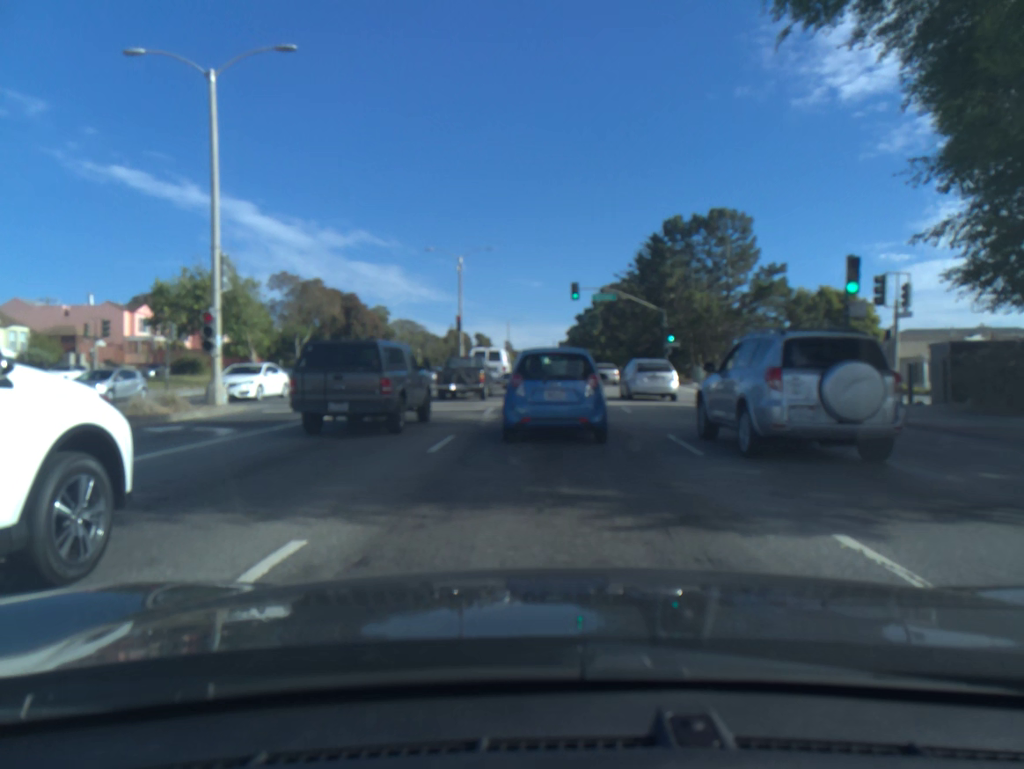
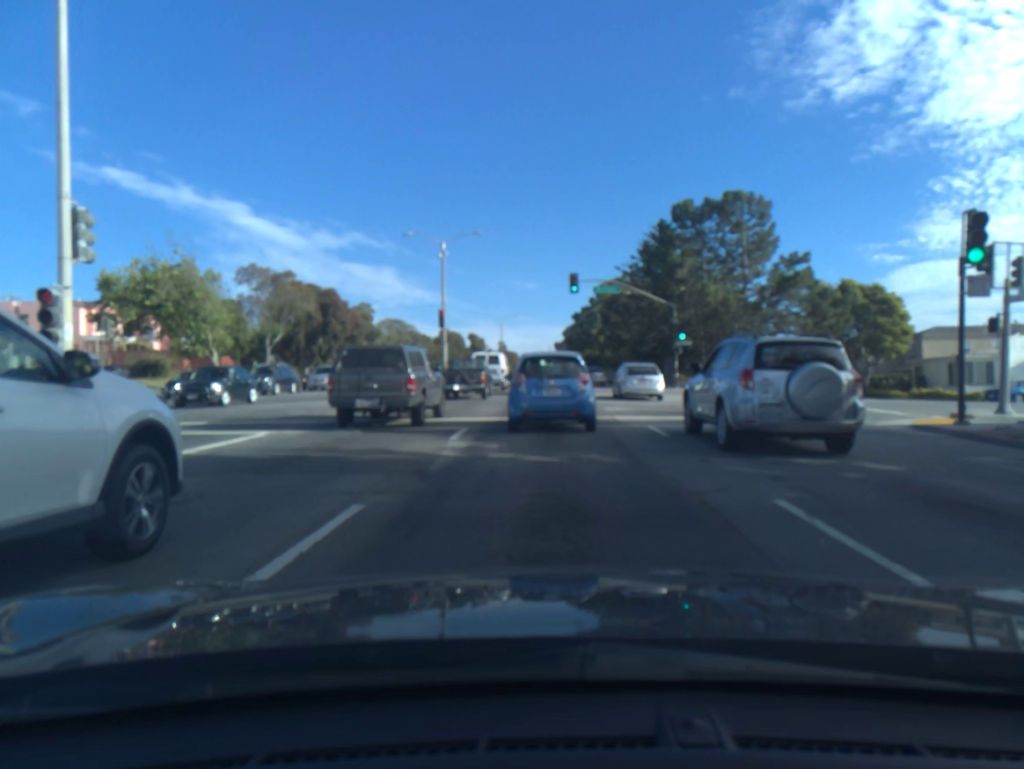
(0.0, +6.2) m; +1°
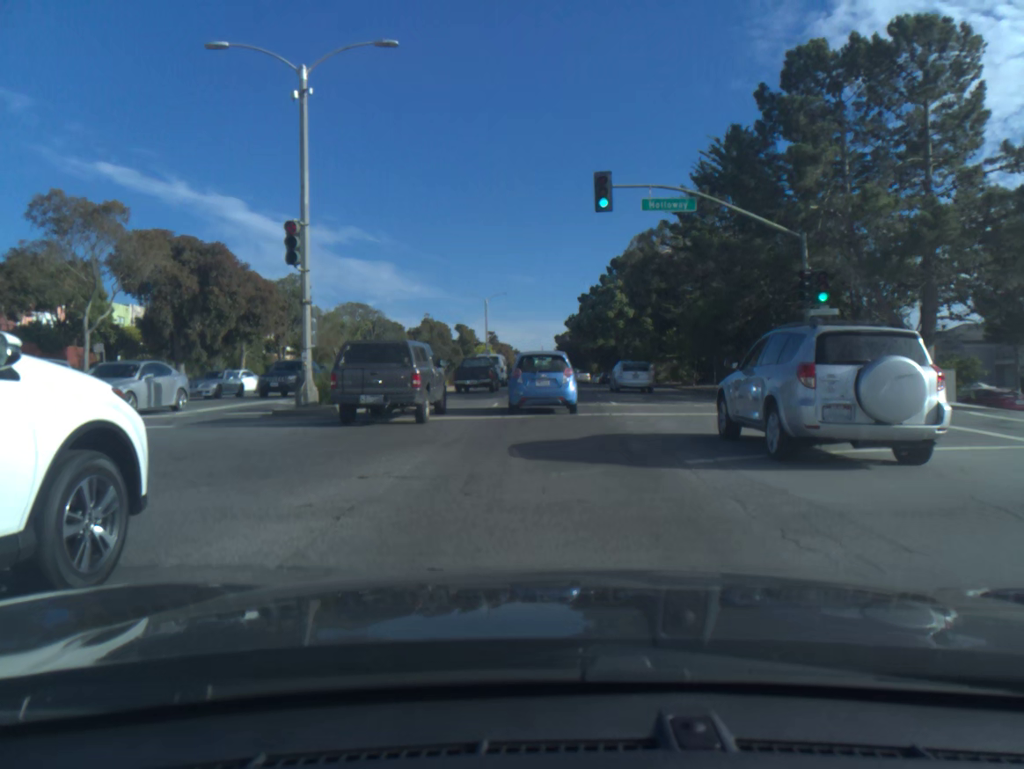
(+0.1, +25.6) m; 0°
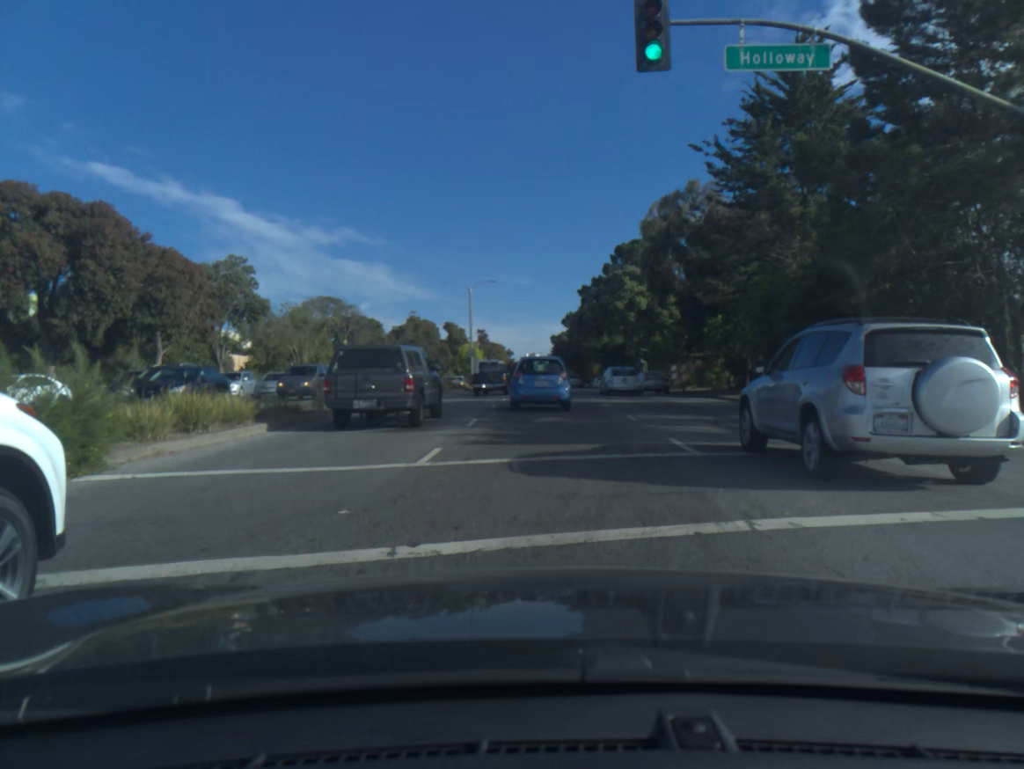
(0.0, +12.5) m; 0°
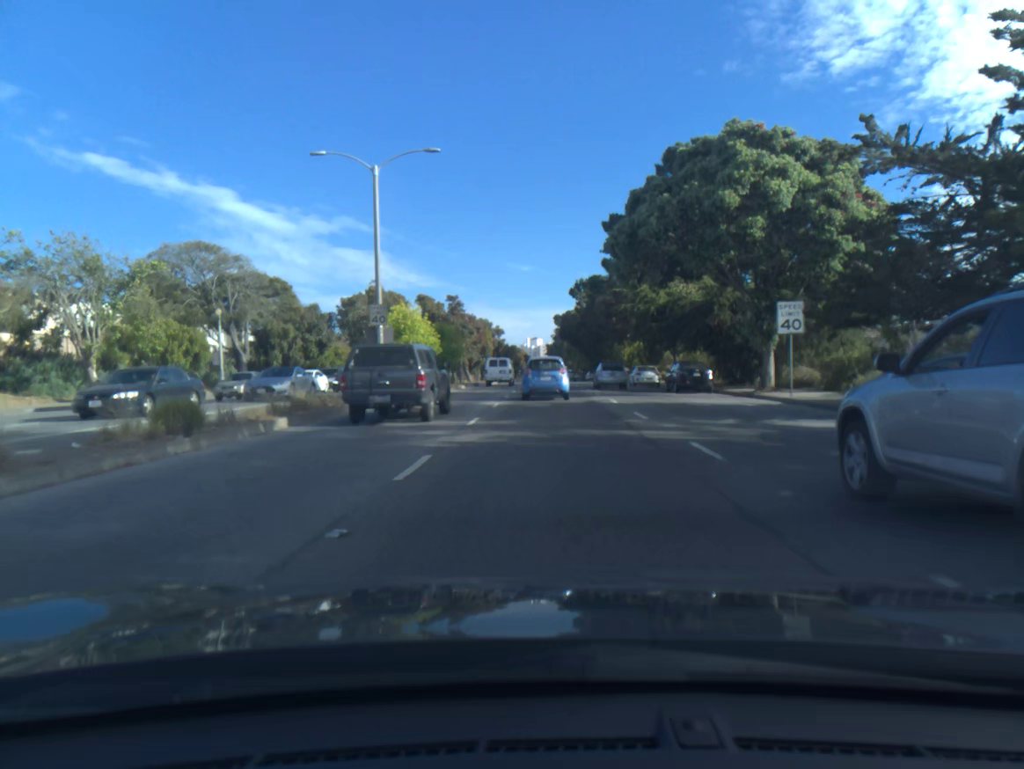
(-0.1, +36.9) m; 0°
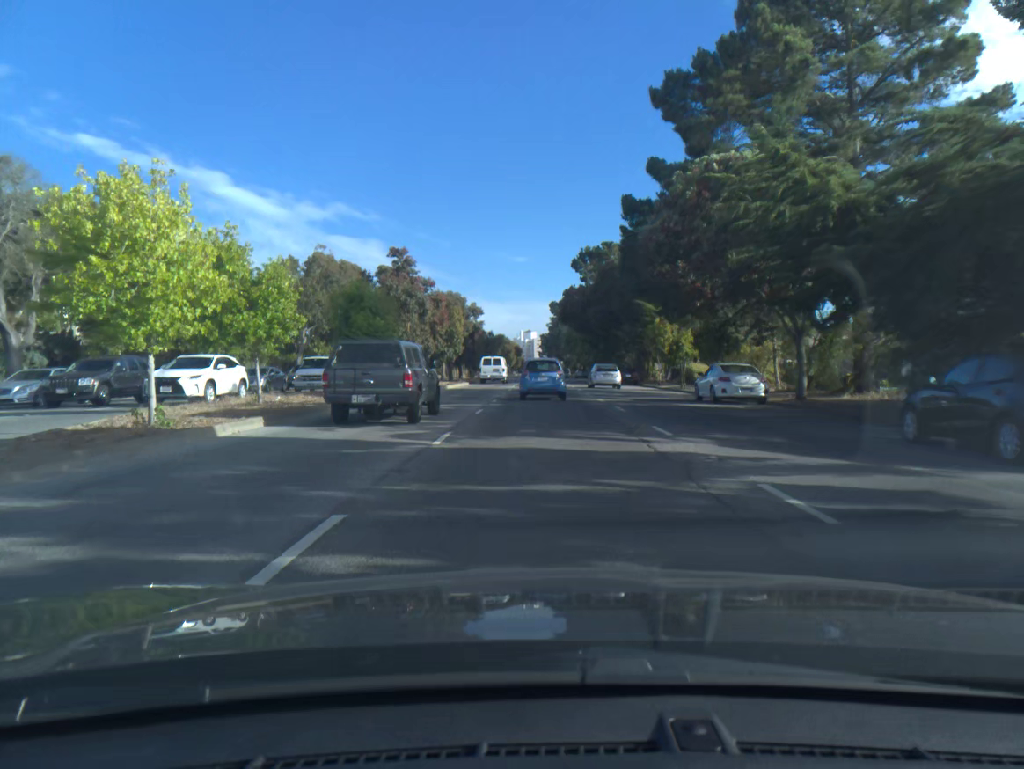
(+0.1, +25.8) m; 0°
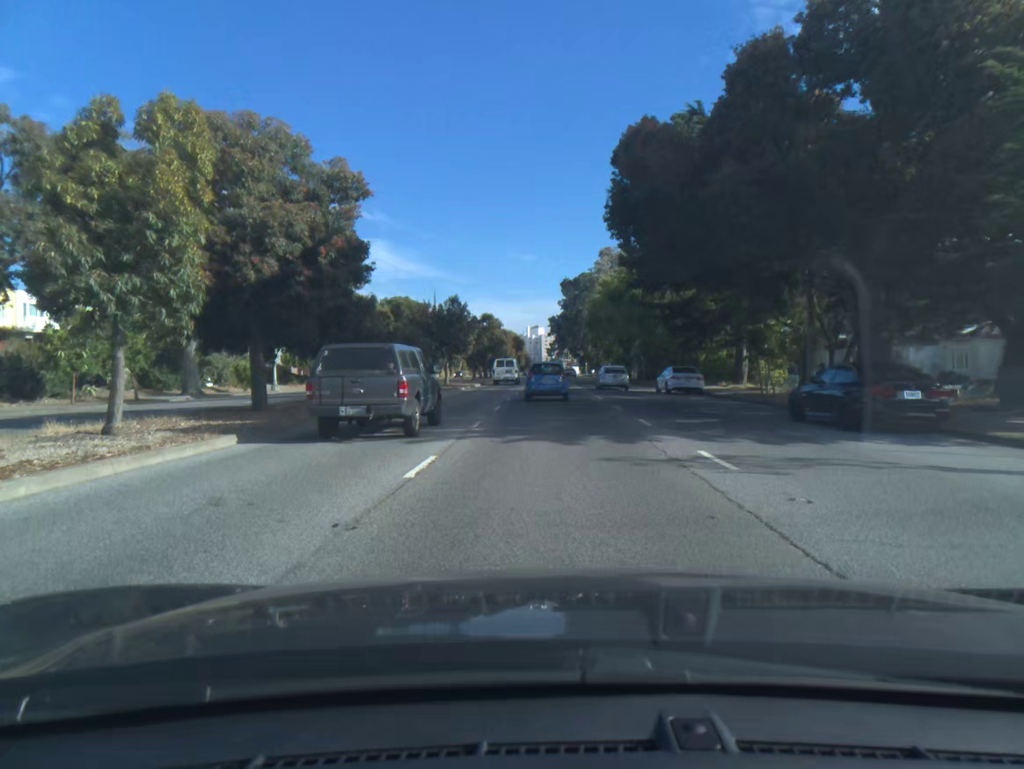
(-0.2, +46.3) m; 0°
